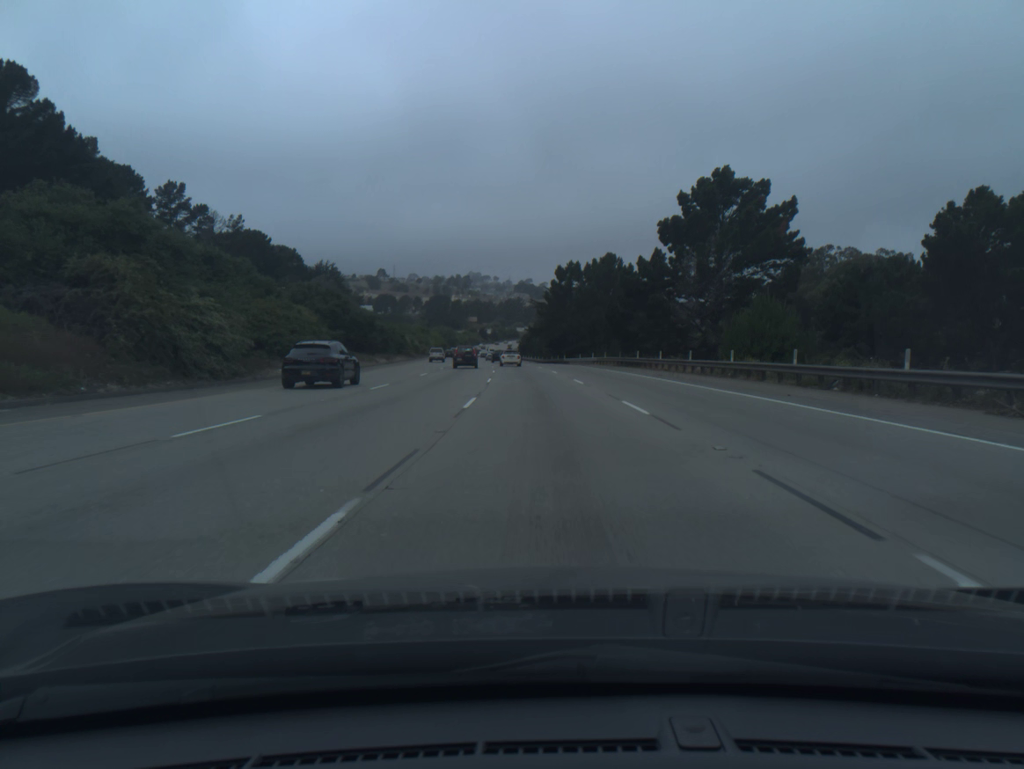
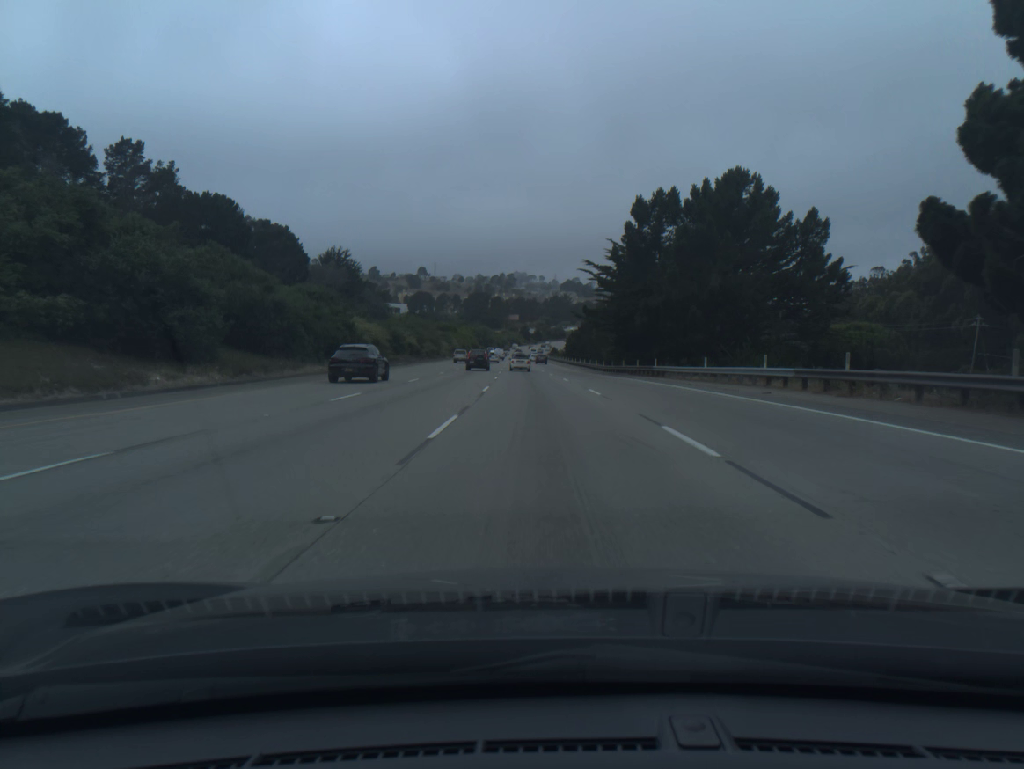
(-1.4, +49.5) m; -3°
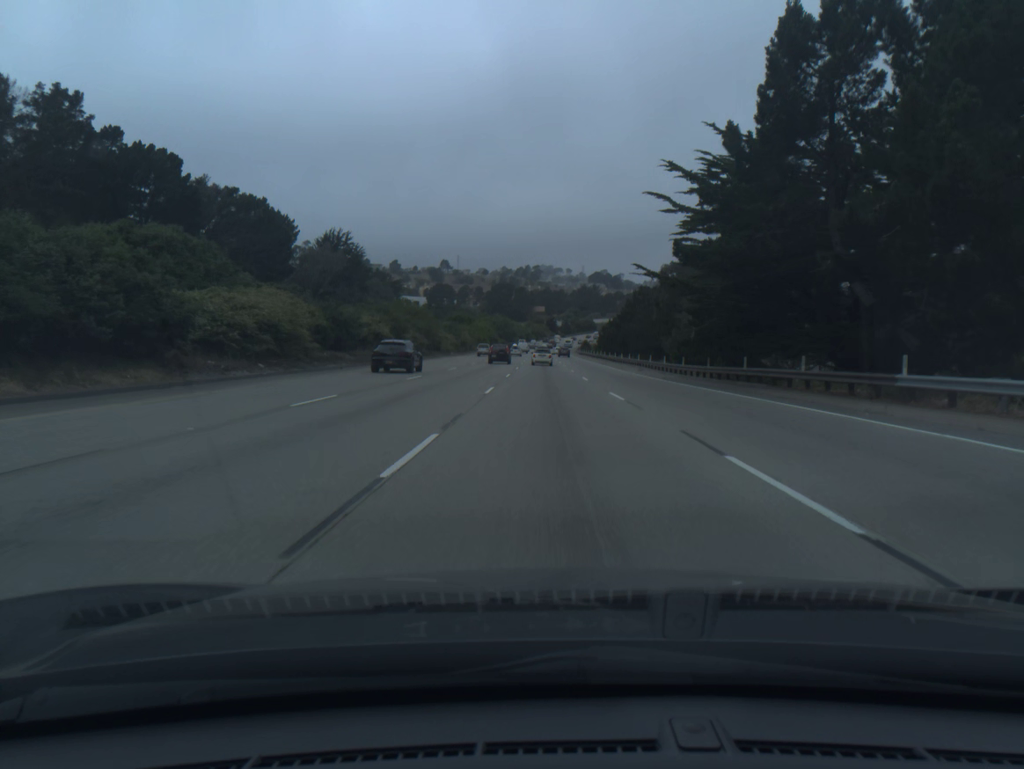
(-0.6, +33.1) m; -2°
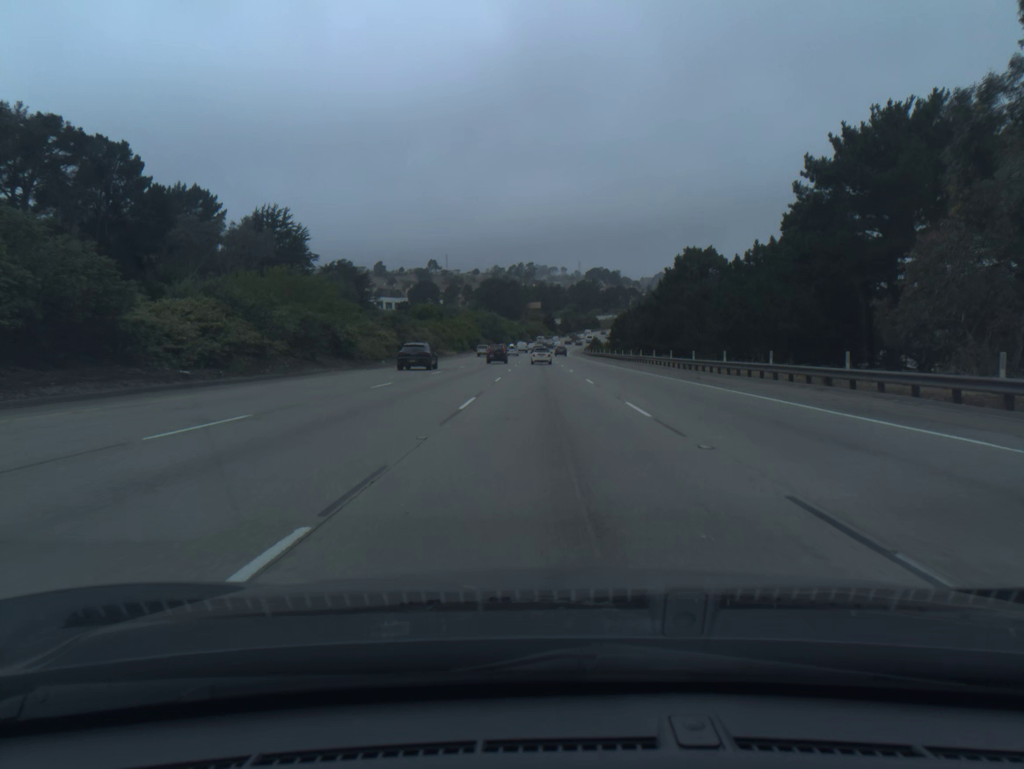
(-0.1, +49.7) m; 0°
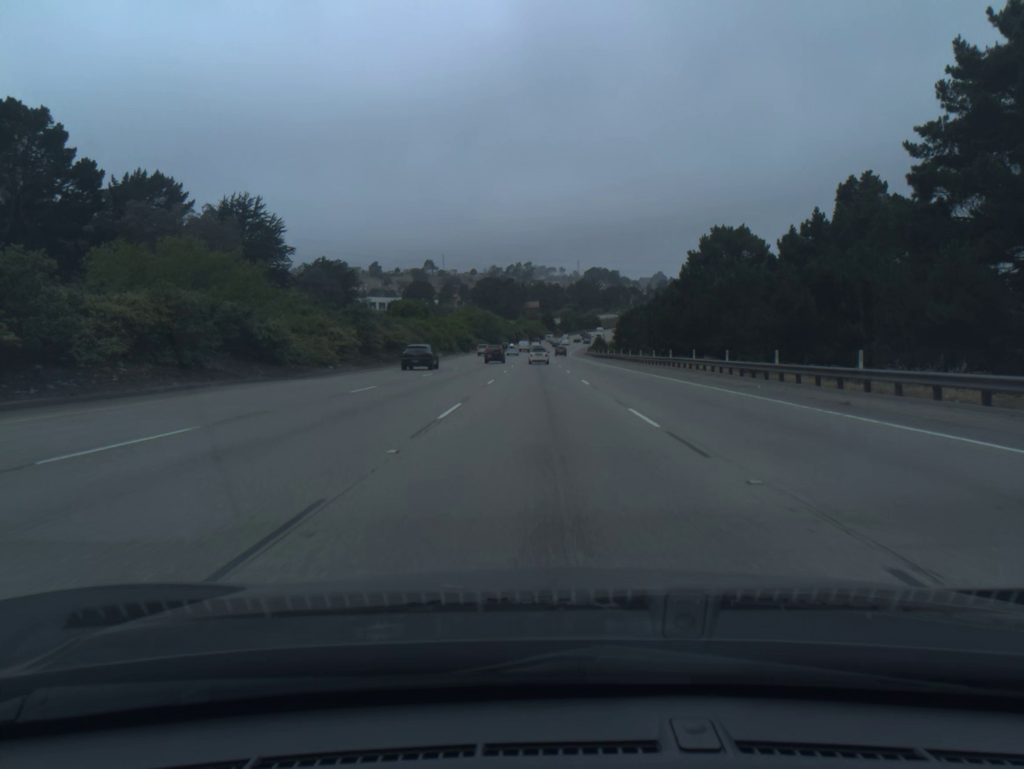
(0.0, +16.6) m; 0°
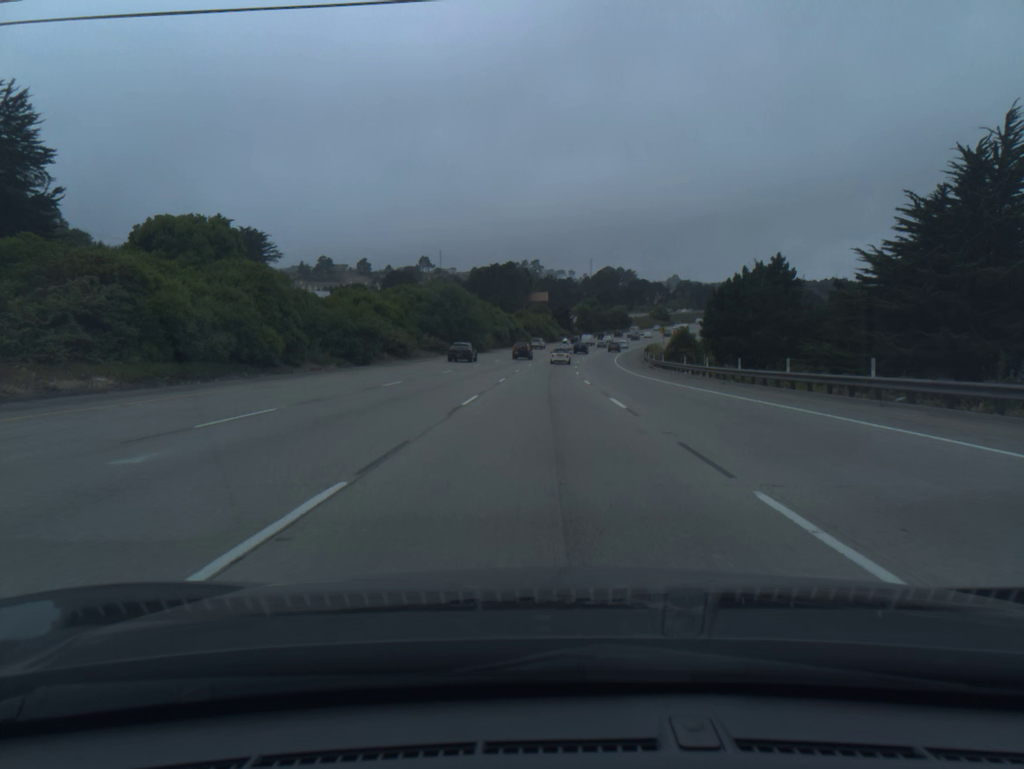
(-0.7, +83.7) m; -1°
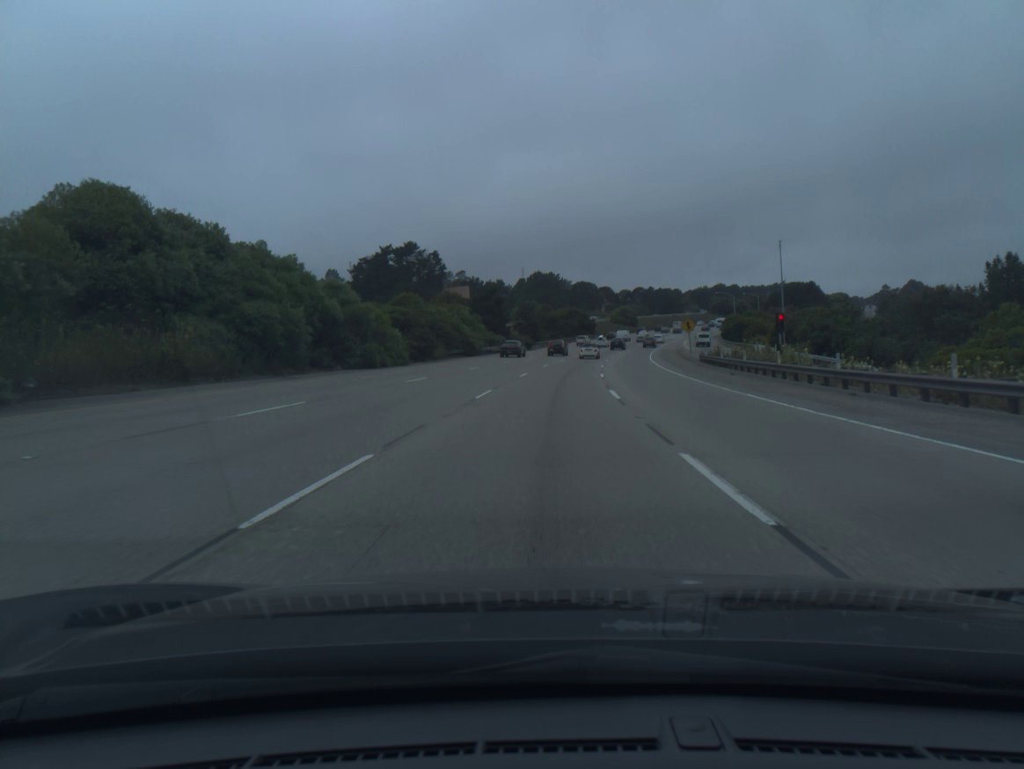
(+2.4, +85.1) m; +5°
